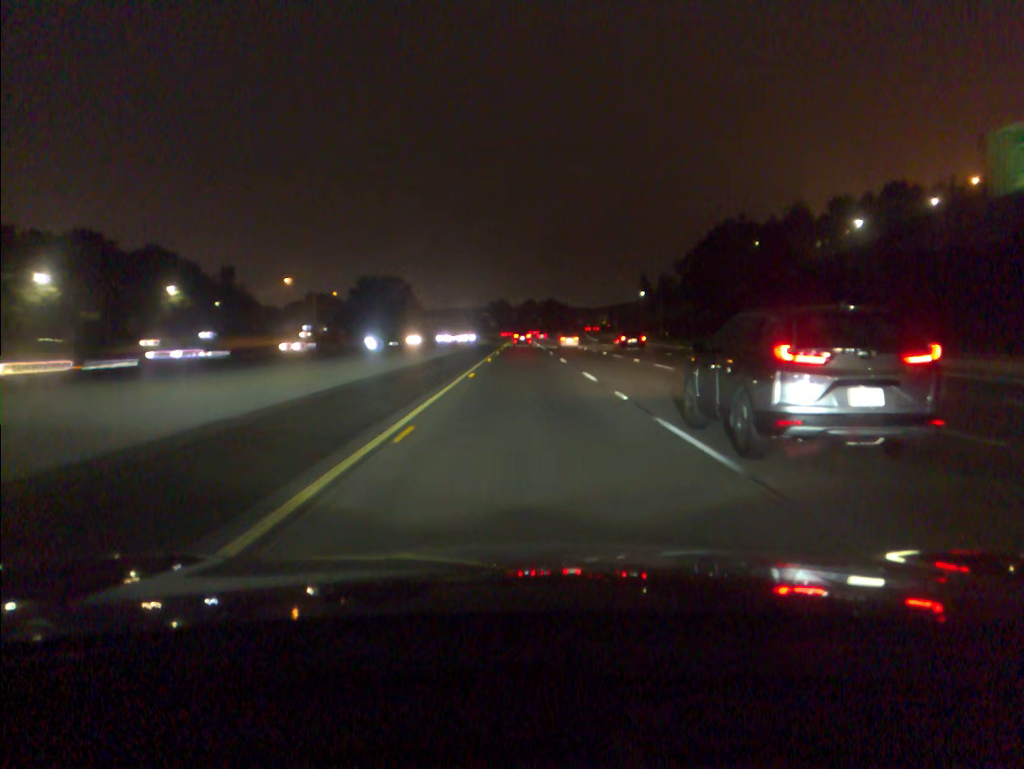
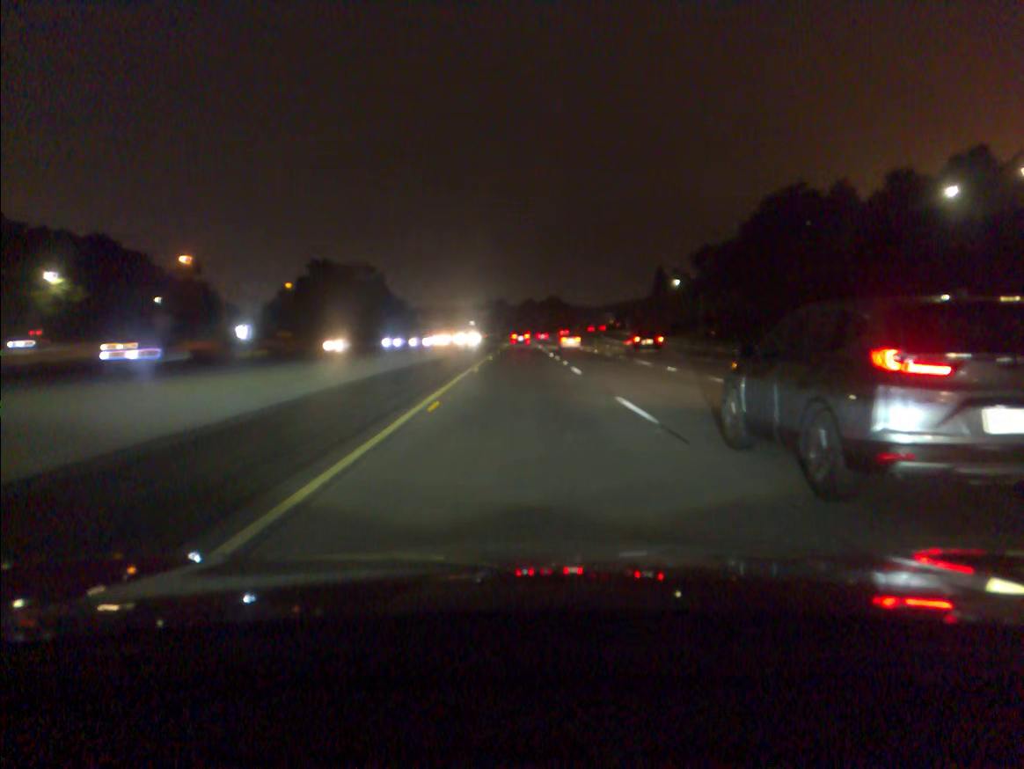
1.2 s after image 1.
(+0.1, +39.7) m; 0°
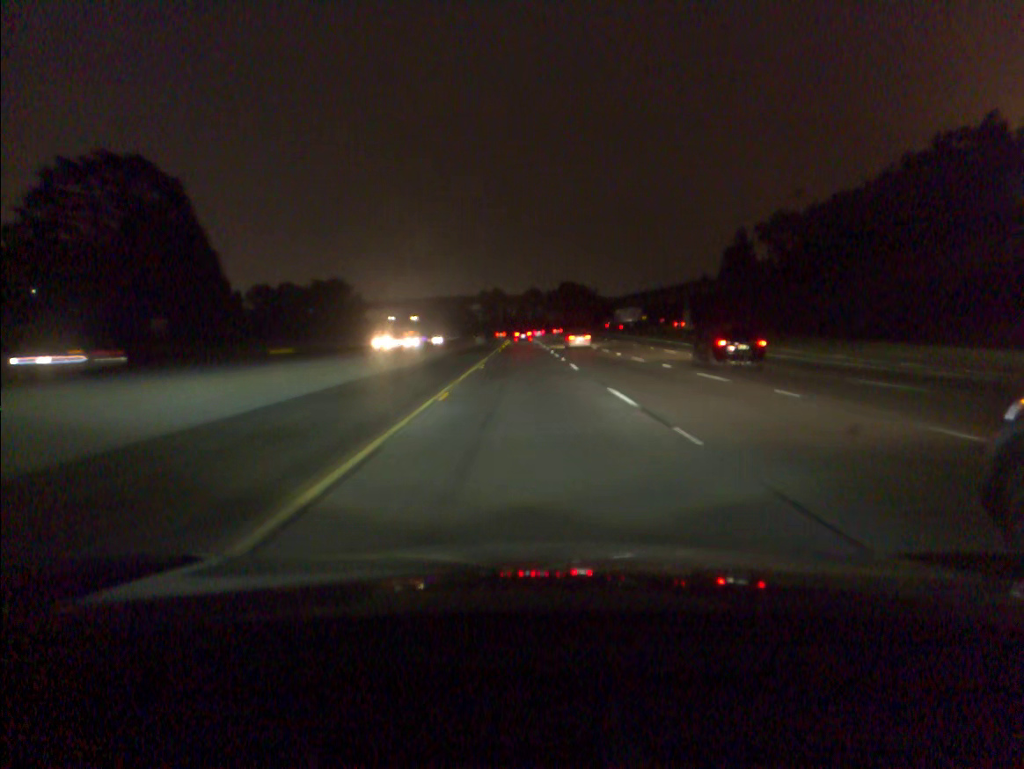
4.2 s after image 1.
(-0.2, +99.8) m; 0°
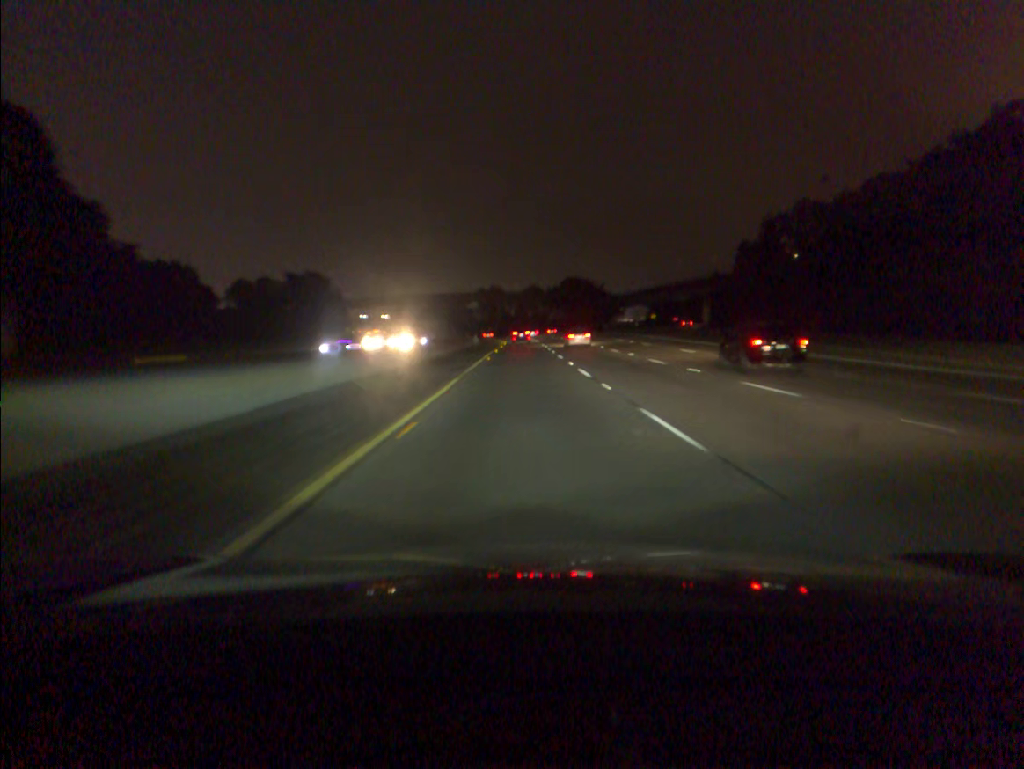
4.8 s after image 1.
(0.0, +20.1) m; 0°
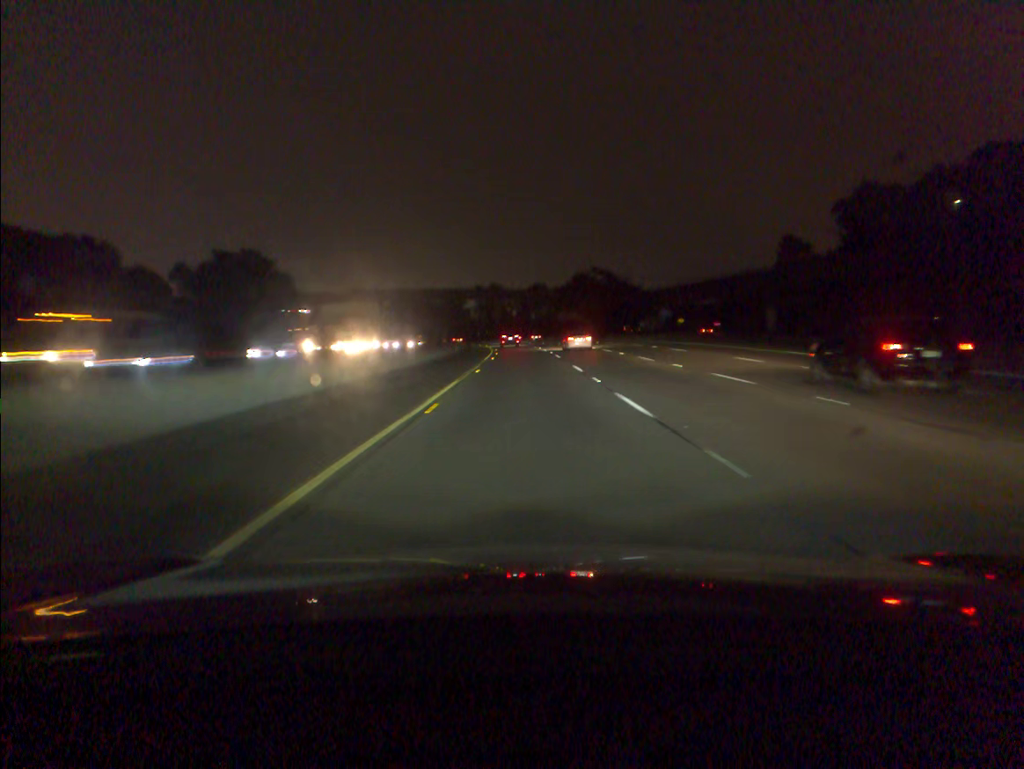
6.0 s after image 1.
(-0.1, +40.2) m; 0°
